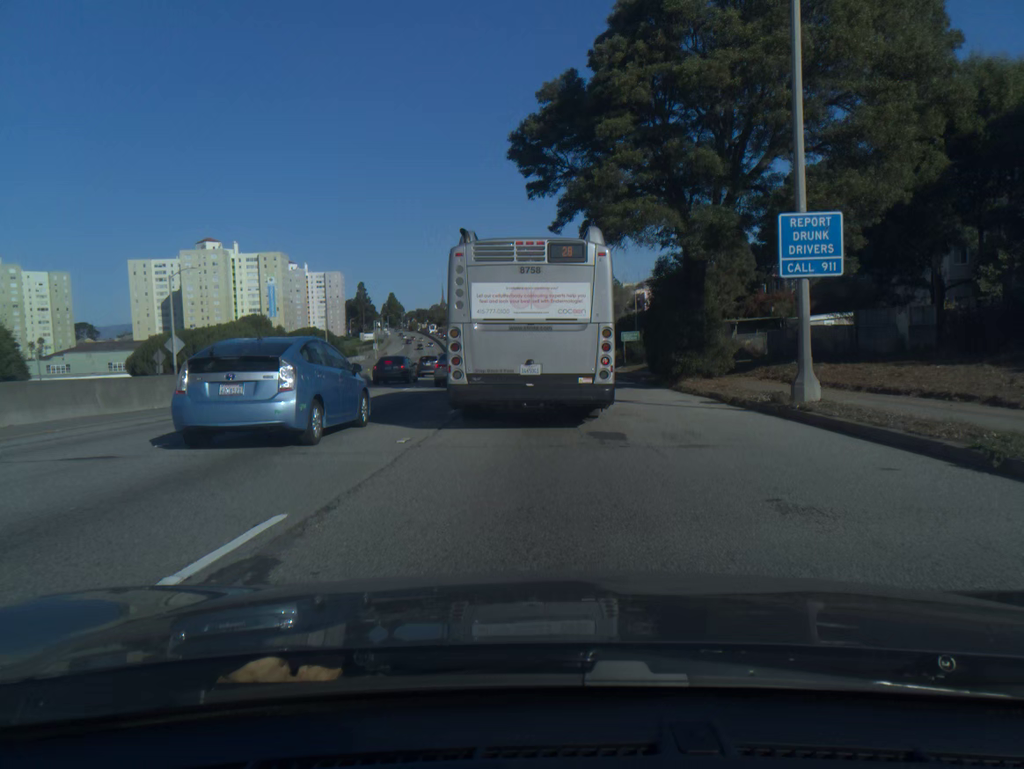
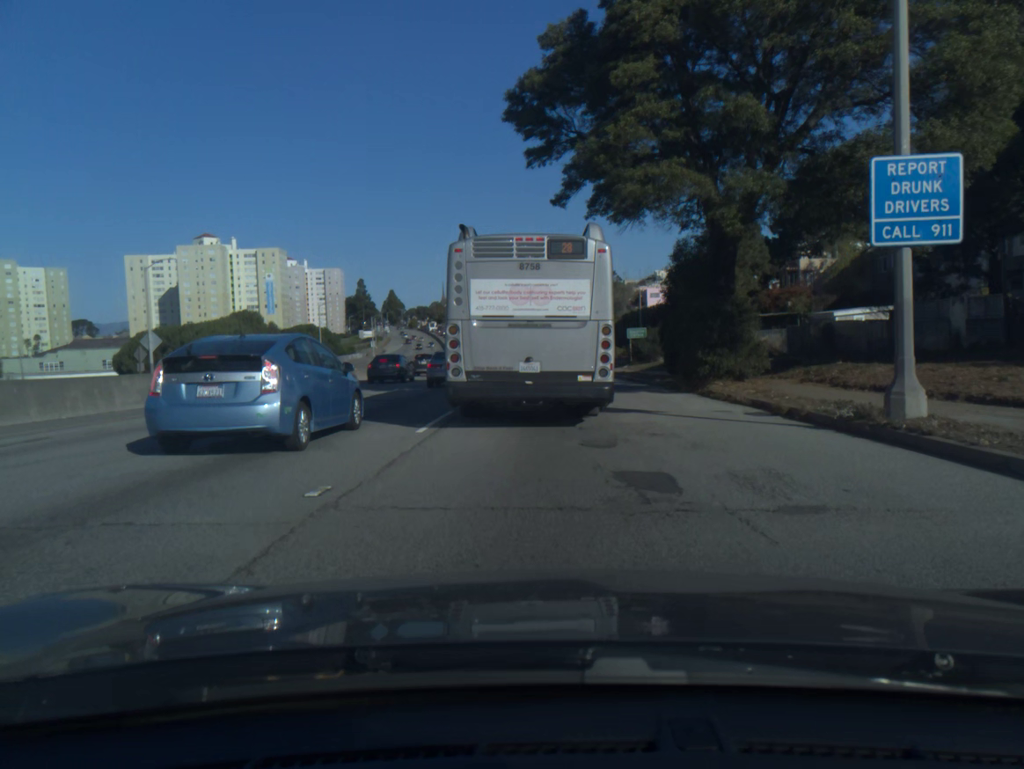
(0.0, +4.2) m; 0°
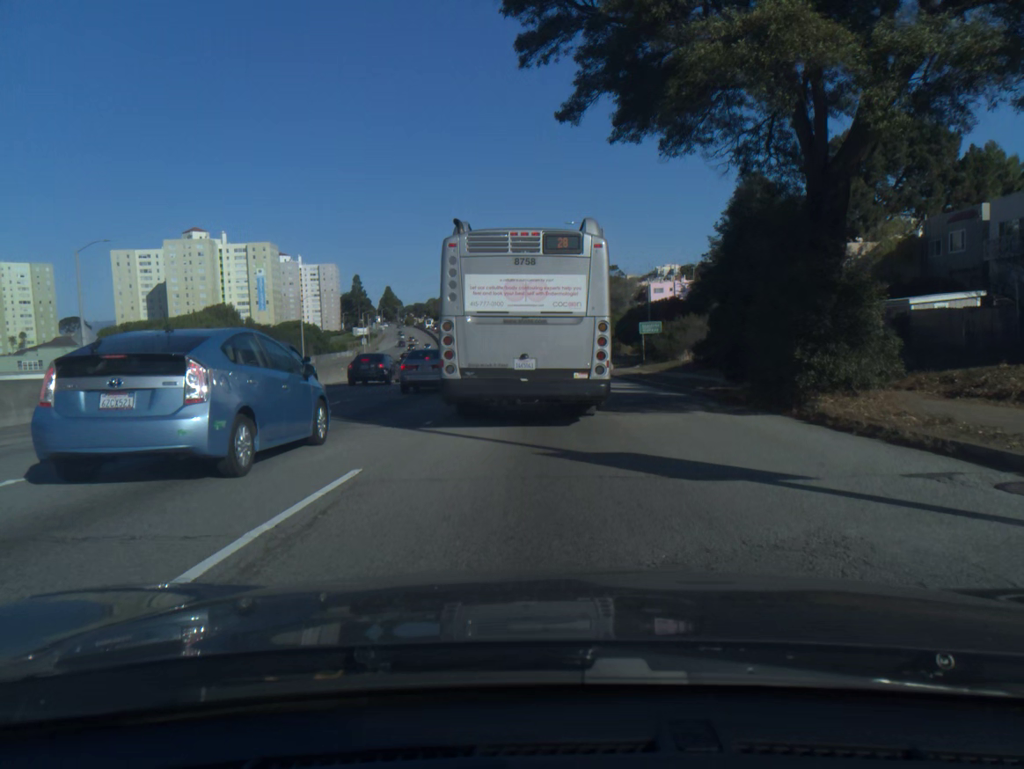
(0.0, +8.3) m; 0°
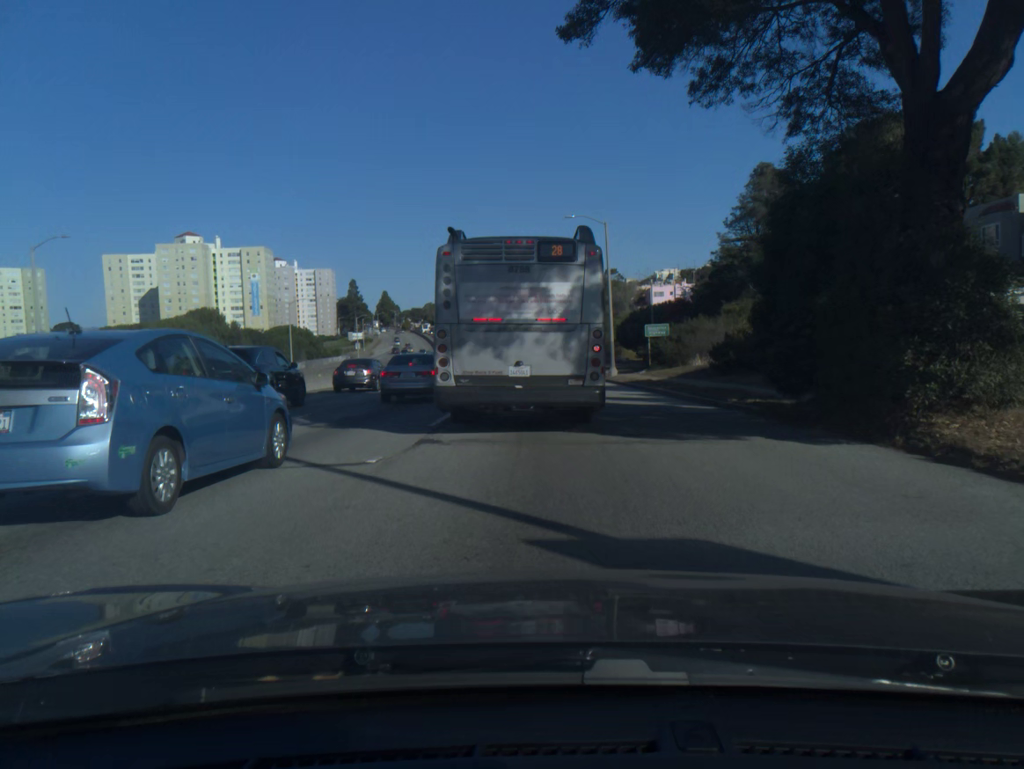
(0.0, +4.1) m; +1°
